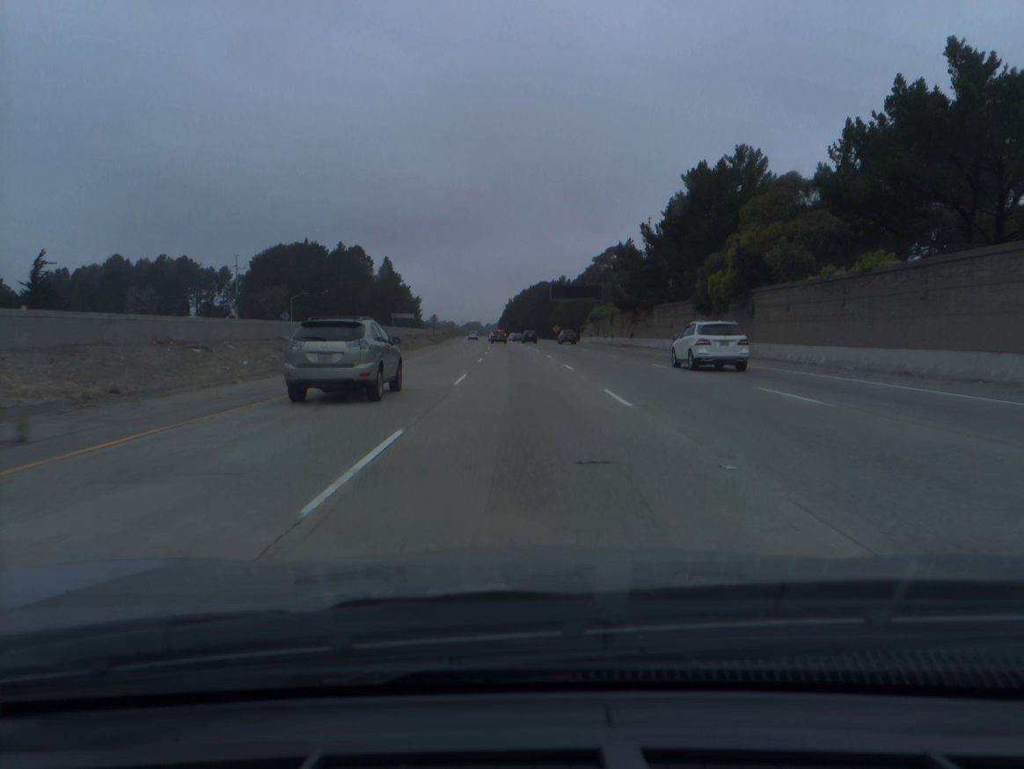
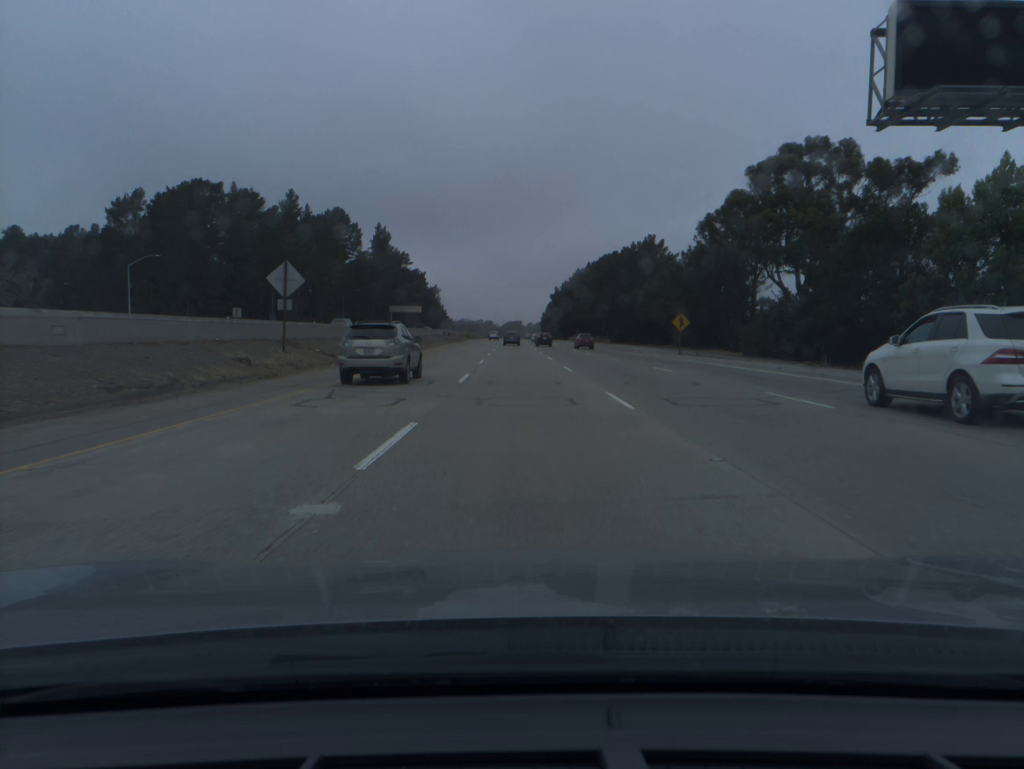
(-2.8, +102.1) m; -3°
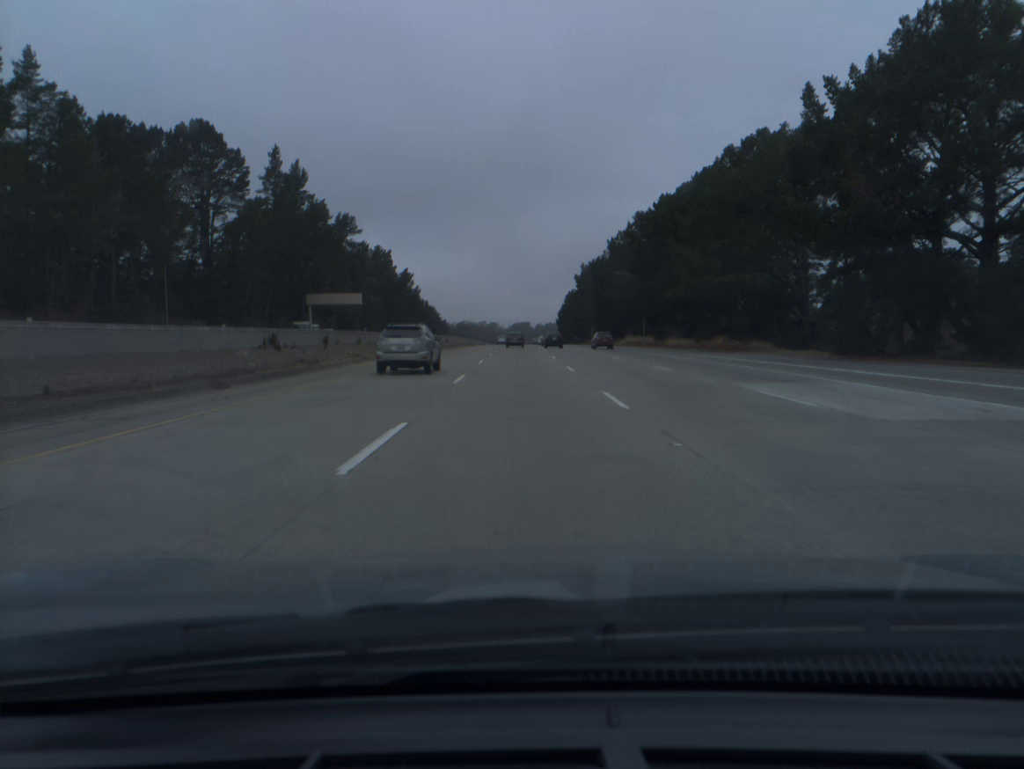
(-1.0, +102.5) m; -1°
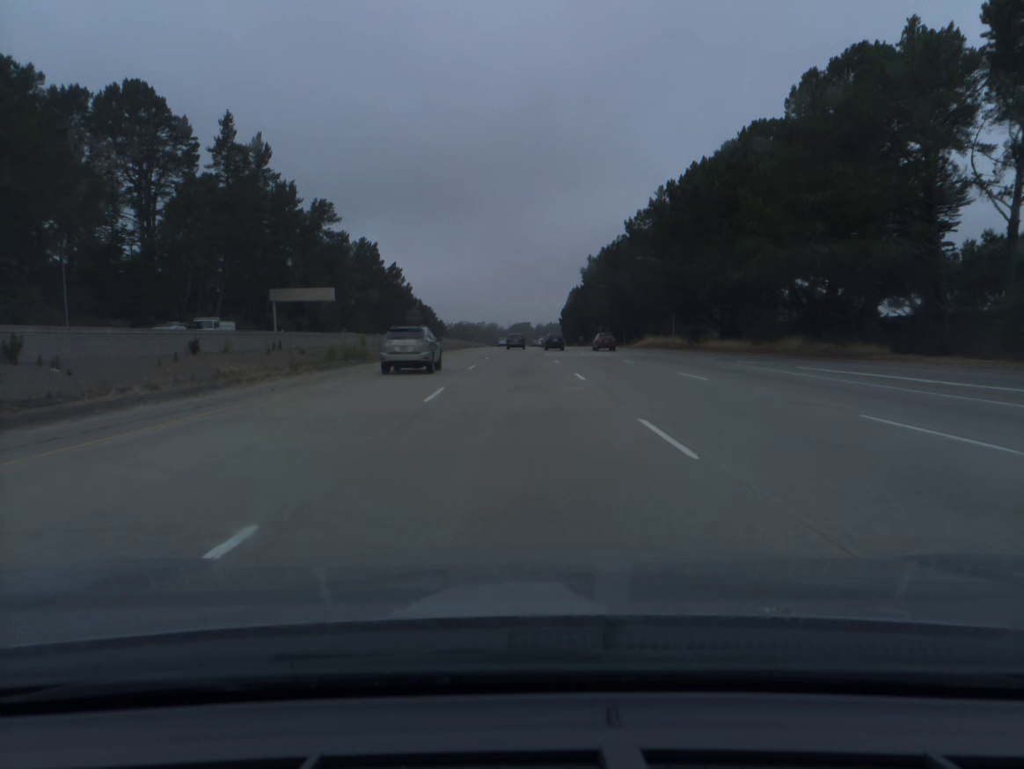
(0.0, +20.5) m; 0°
